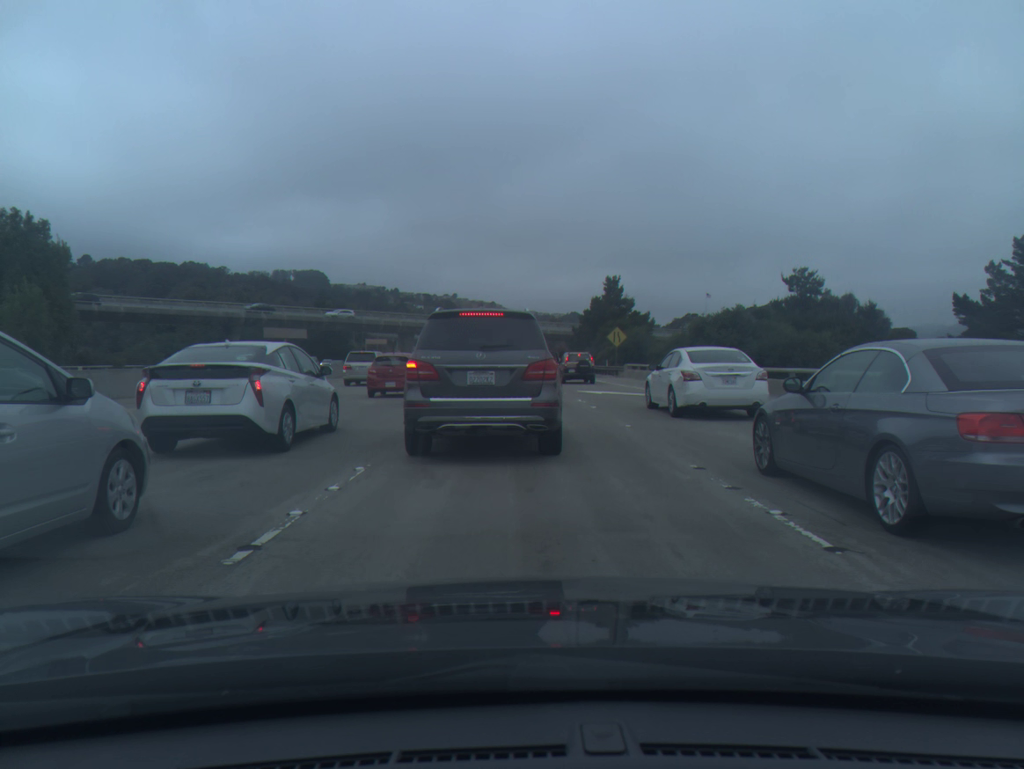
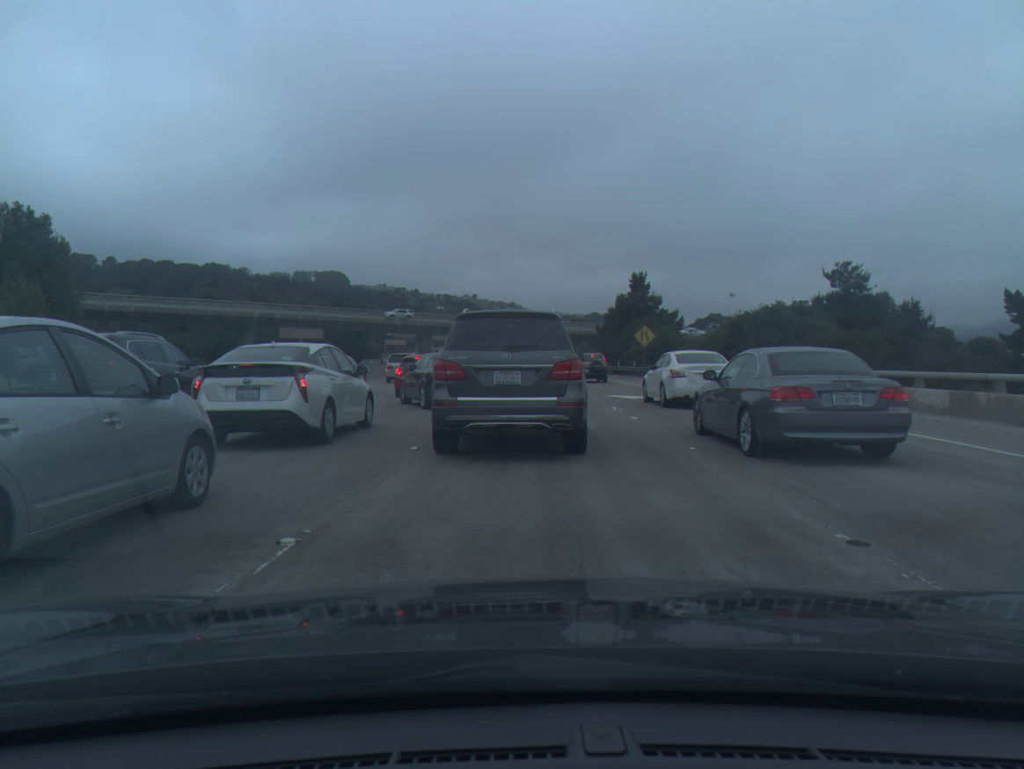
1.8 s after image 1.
(-0.1, +3.5) m; -2°
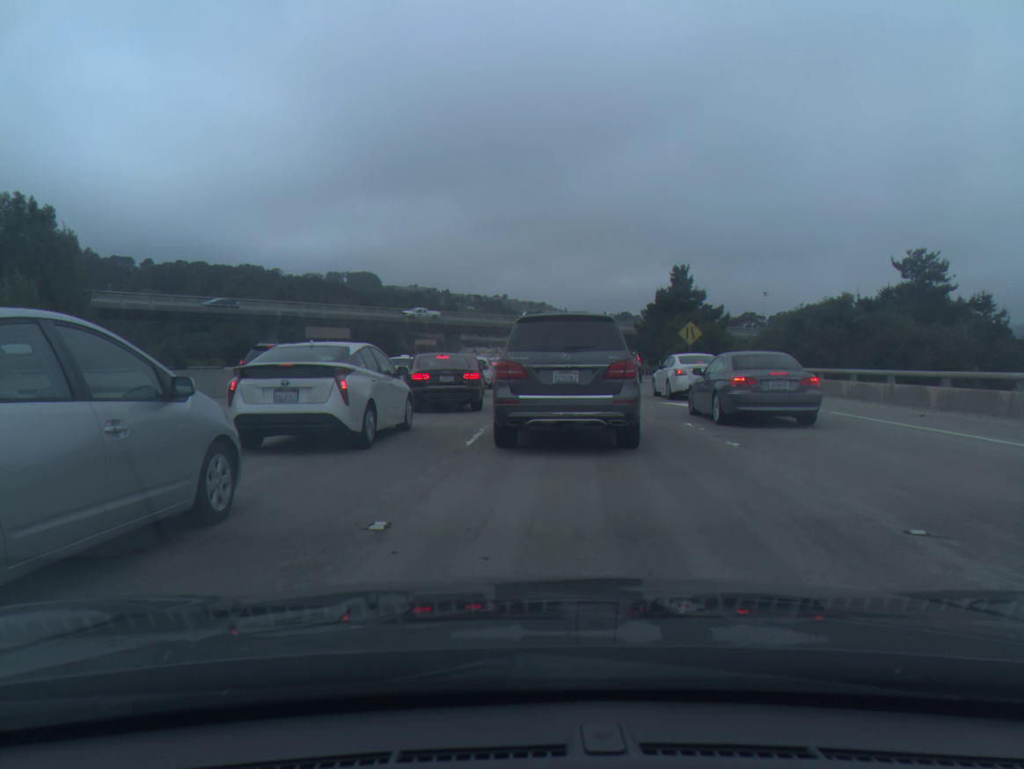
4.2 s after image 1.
(-0.1, +5.0) m; +1°
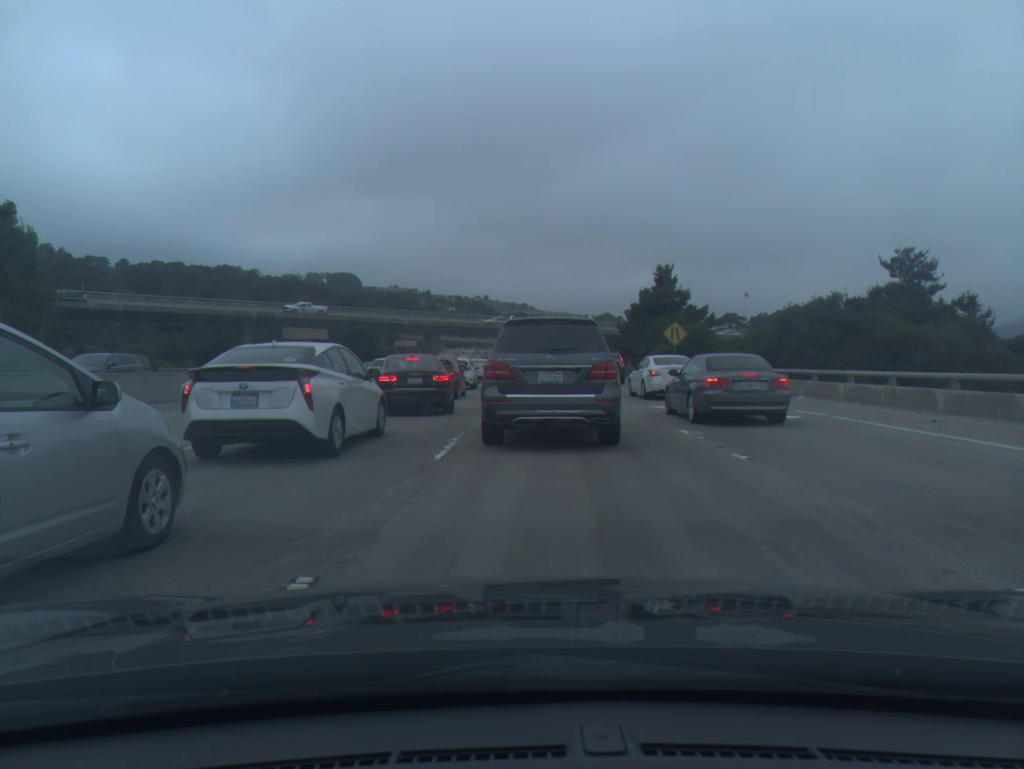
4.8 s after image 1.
(0.0, +1.4) m; +1°
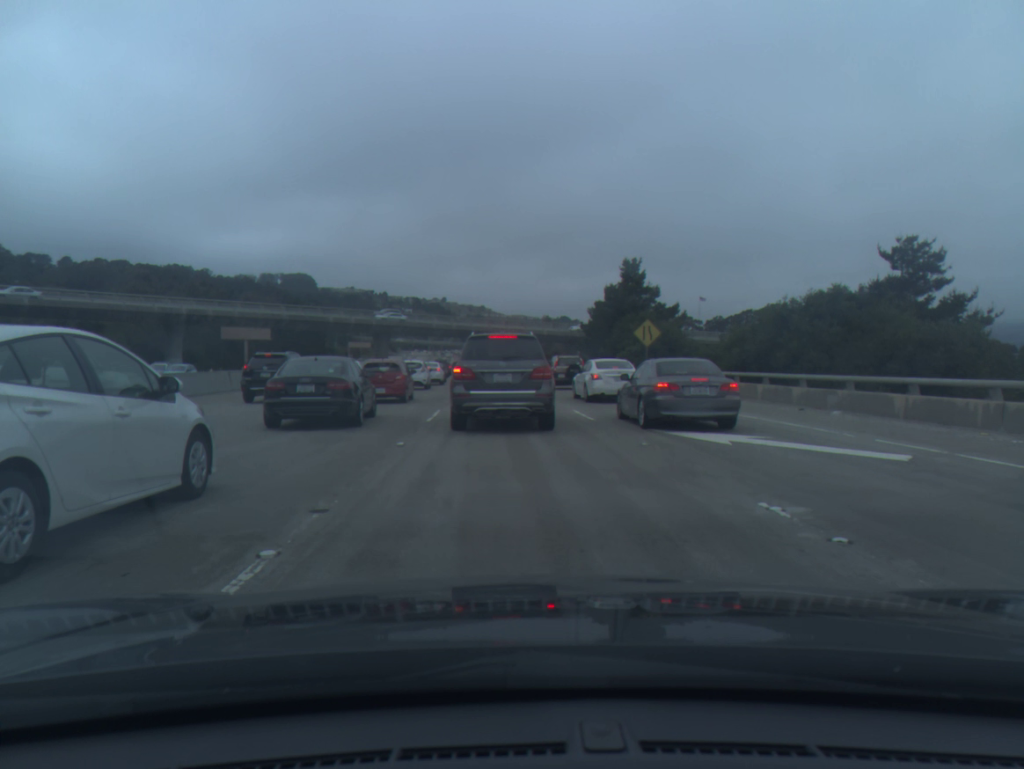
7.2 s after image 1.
(+0.2, +6.7) m; +2°
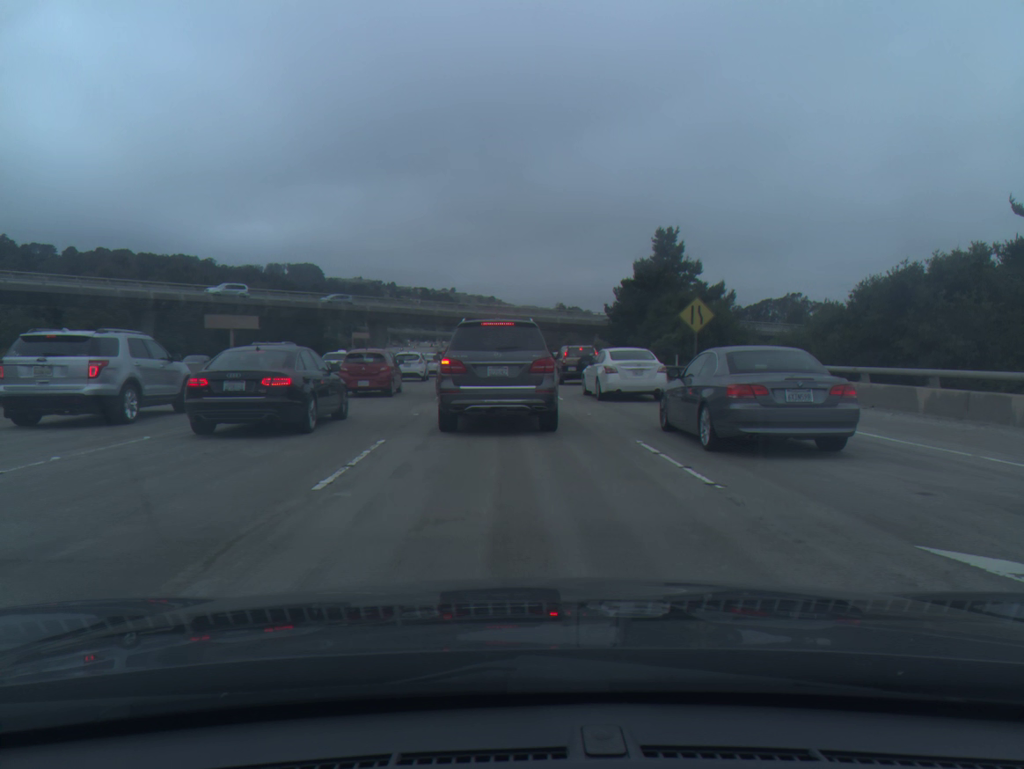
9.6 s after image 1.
(-0.2, +9.9) m; -2°
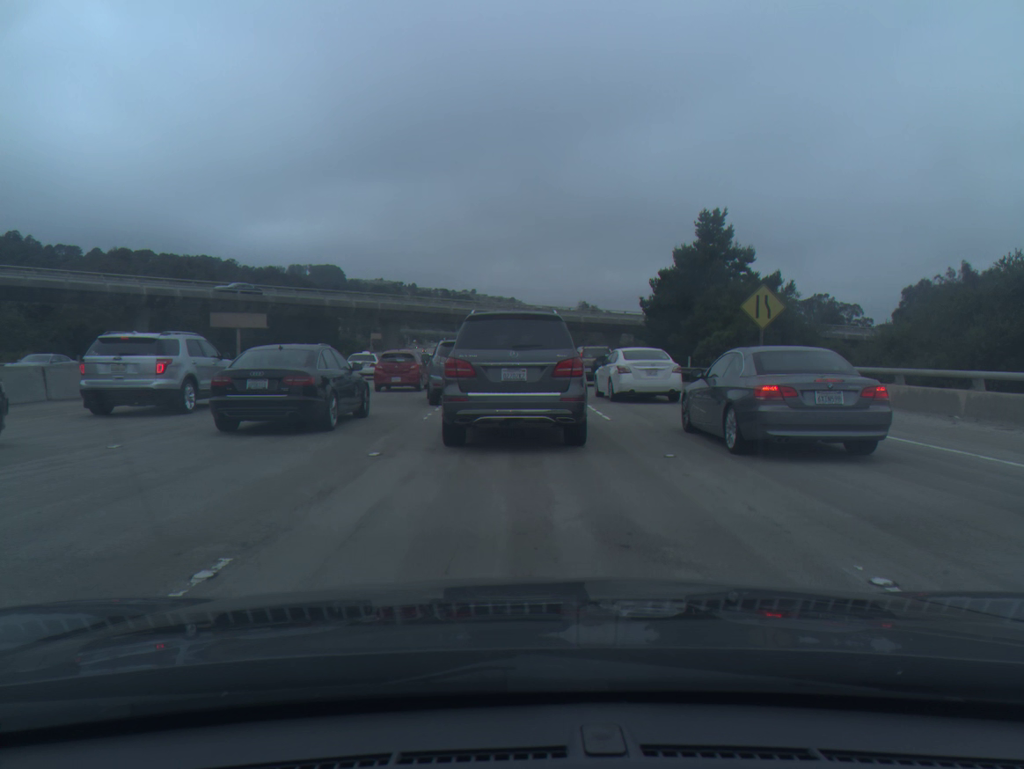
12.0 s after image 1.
(0.0, +7.0) m; -1°
